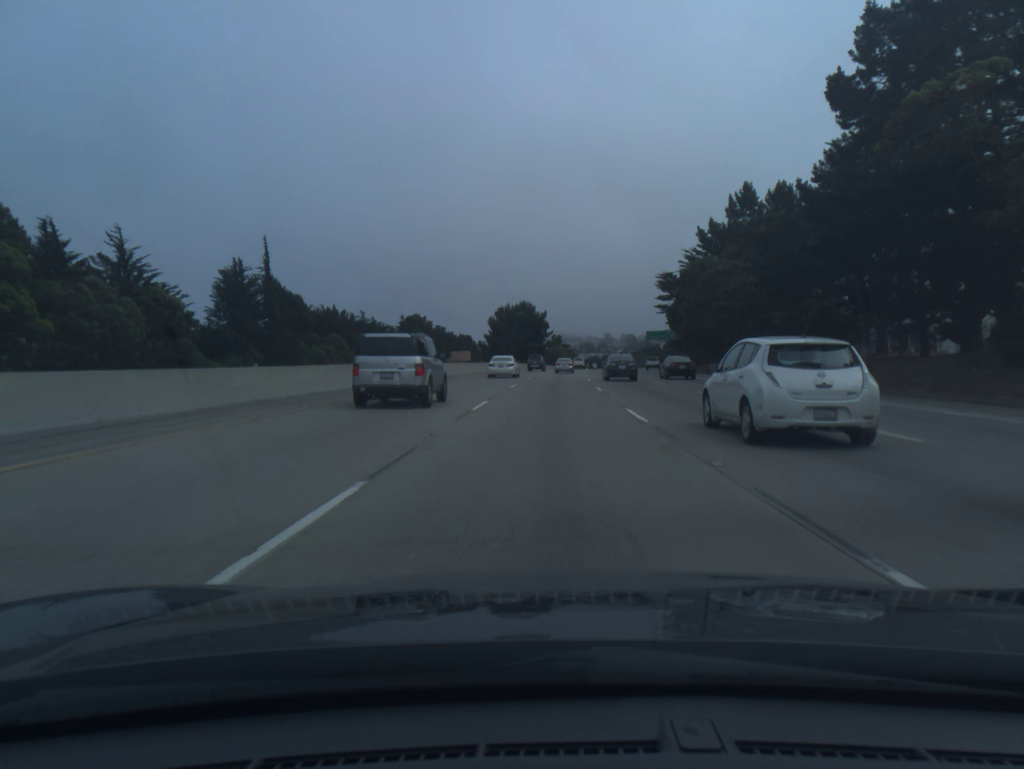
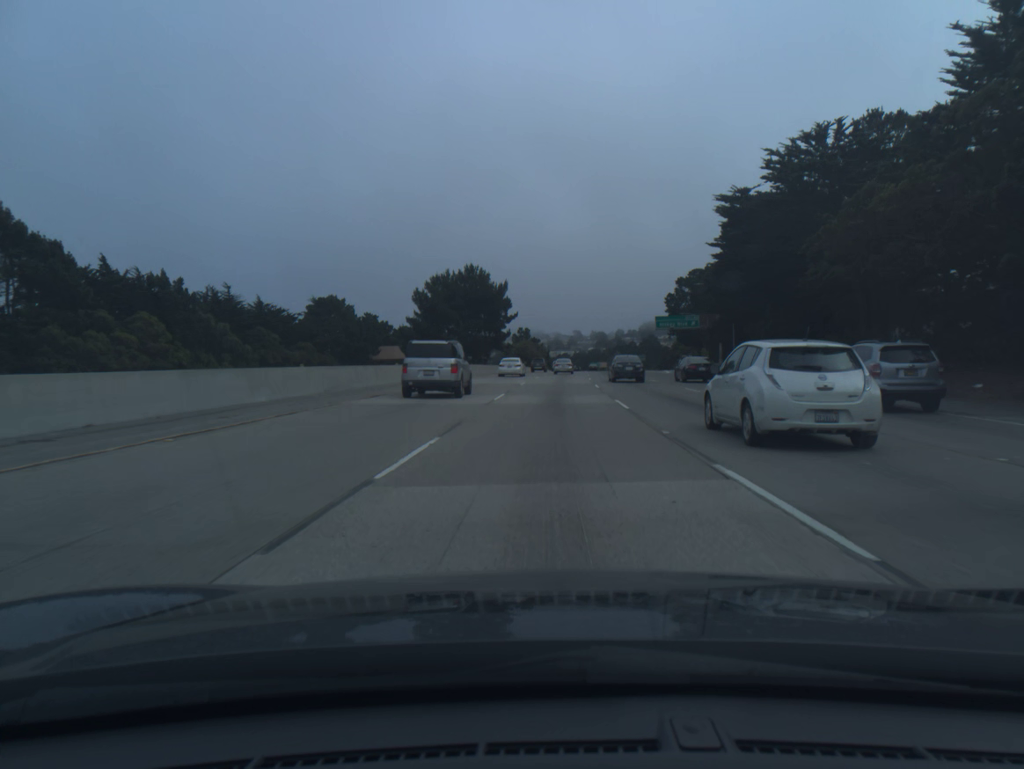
(+1.1, +54.4) m; +2°
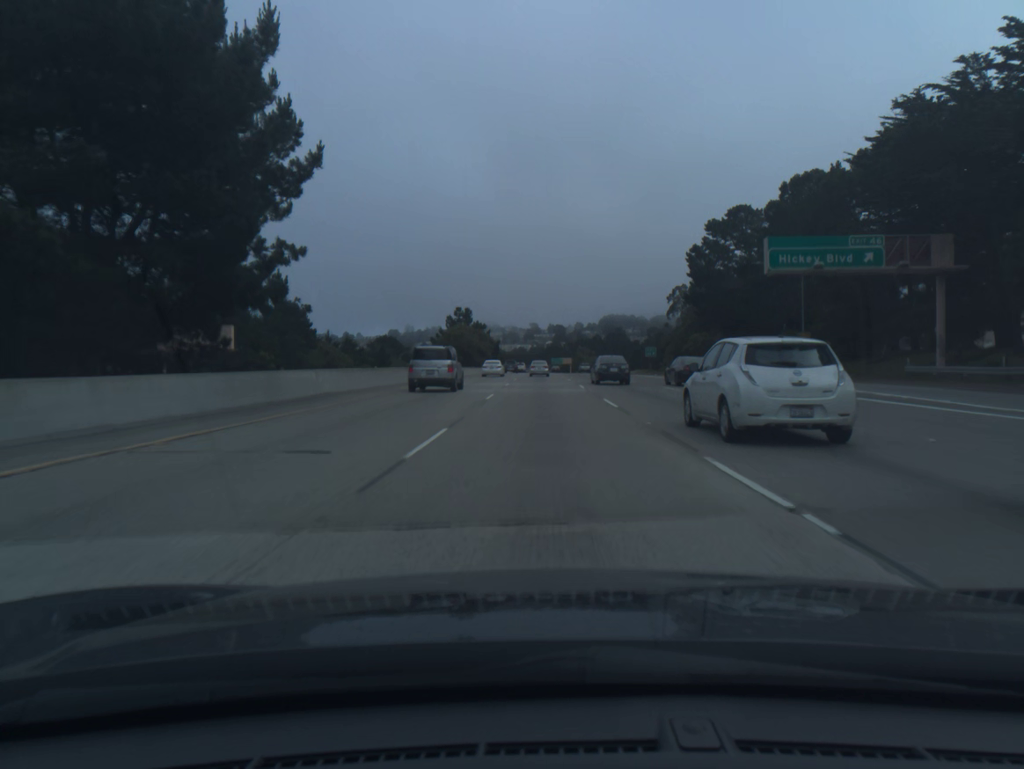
(+2.2, +72.7) m; +3°
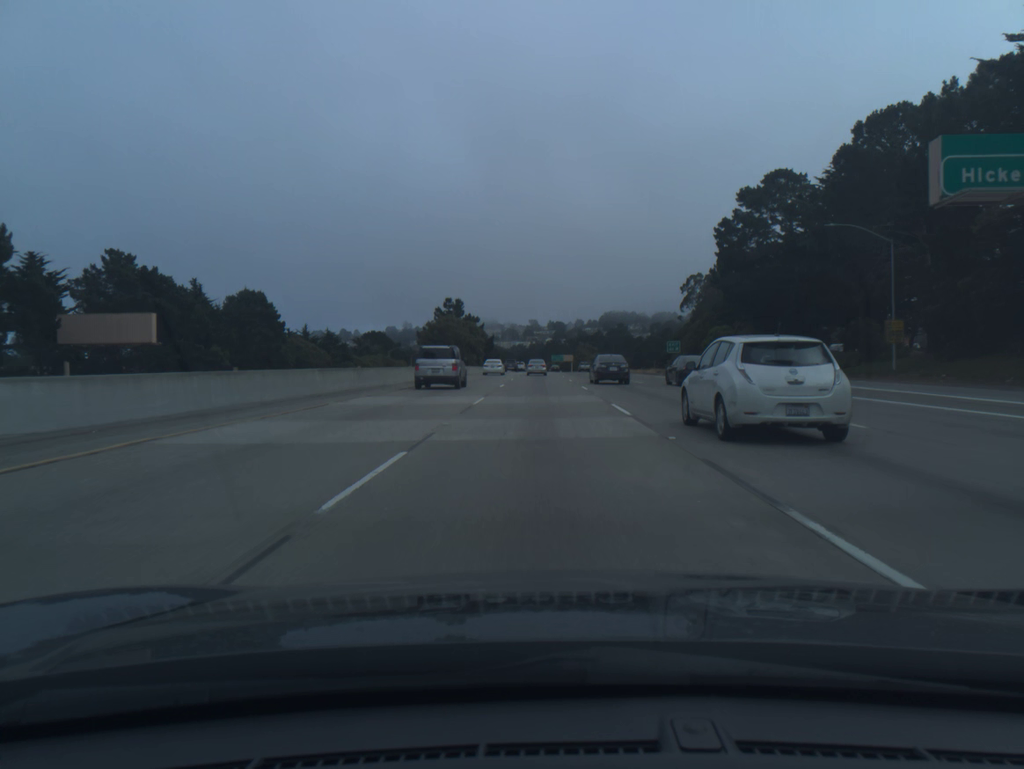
(0.0, +18.2) m; 0°
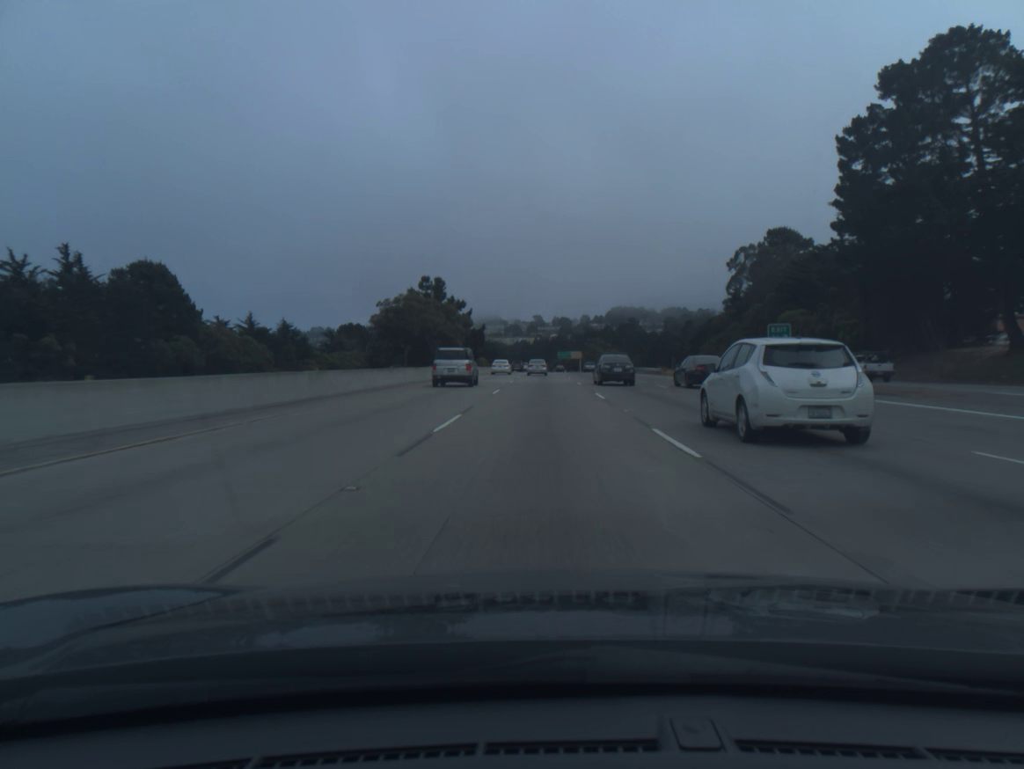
(-0.1, +36.5) m; 0°
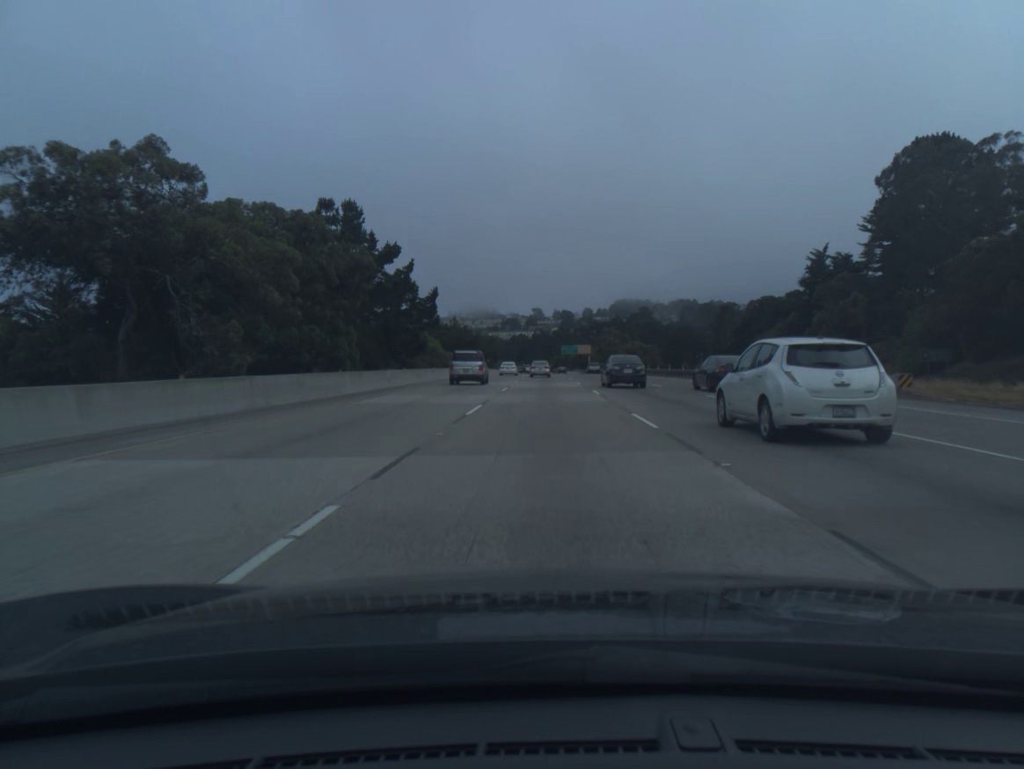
(-0.1, +54.9) m; 0°
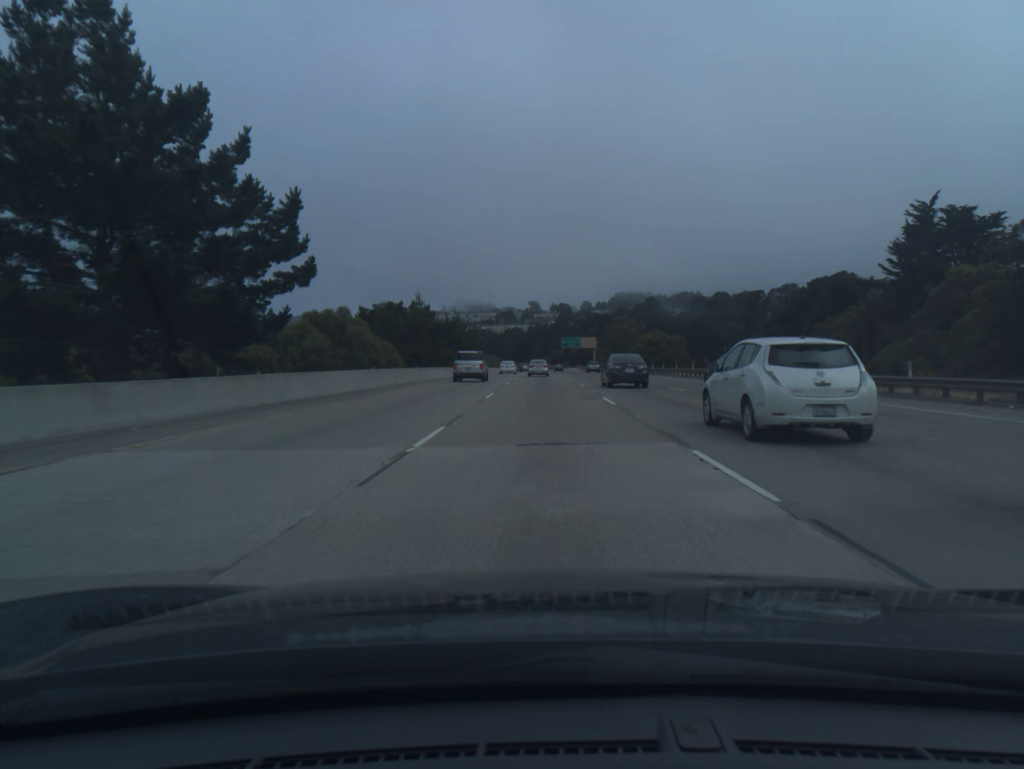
(+0.1, +36.6) m; 0°
